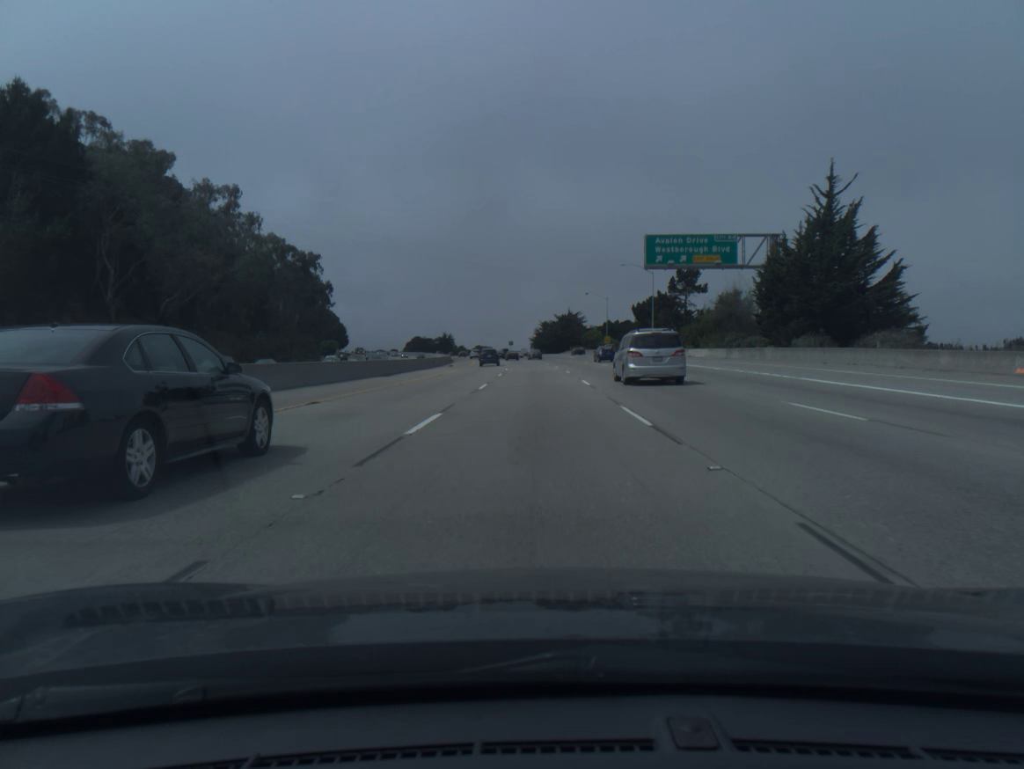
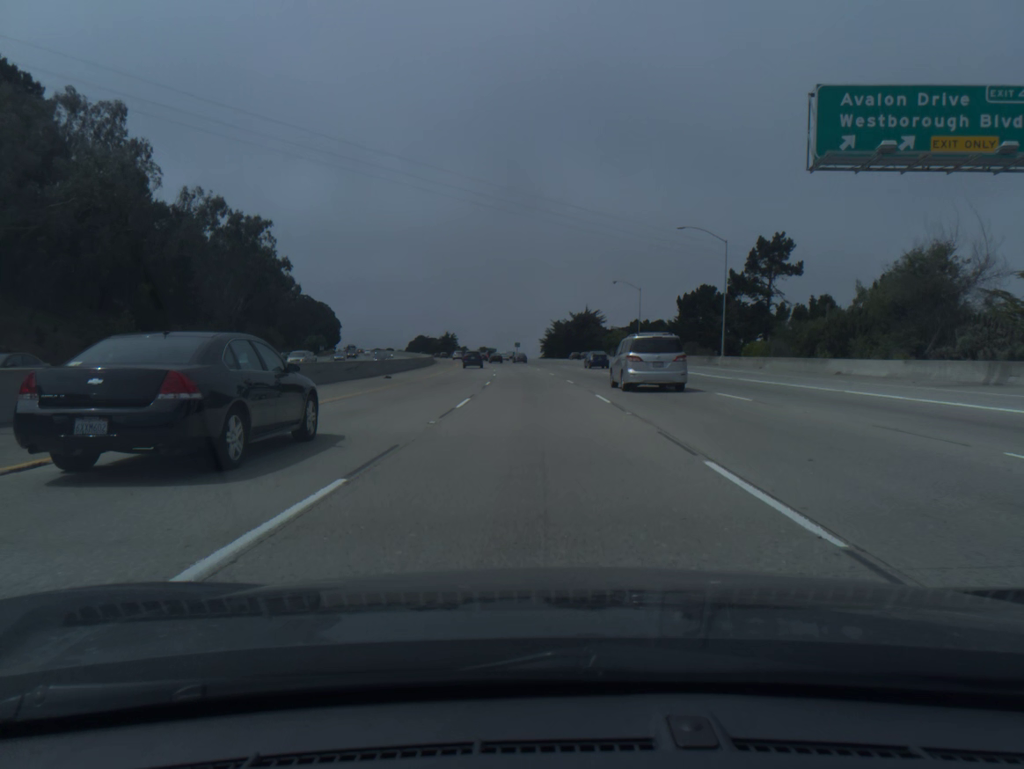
(-0.2, +36.8) m; -1°
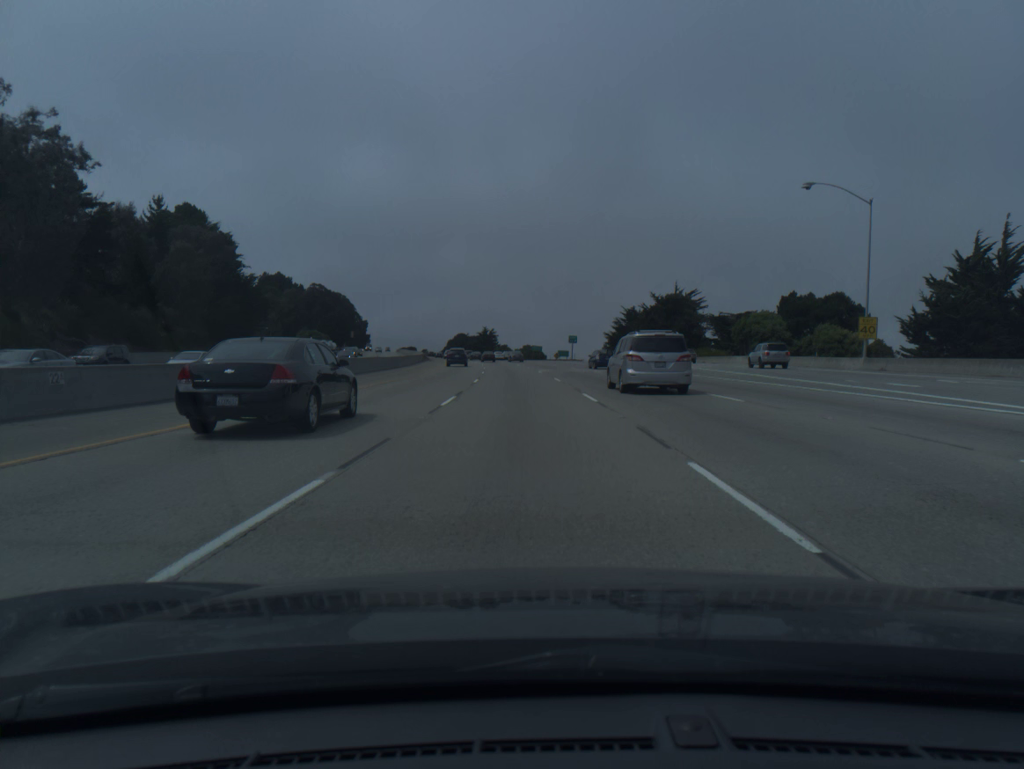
(-2.2, +73.2) m; -4°
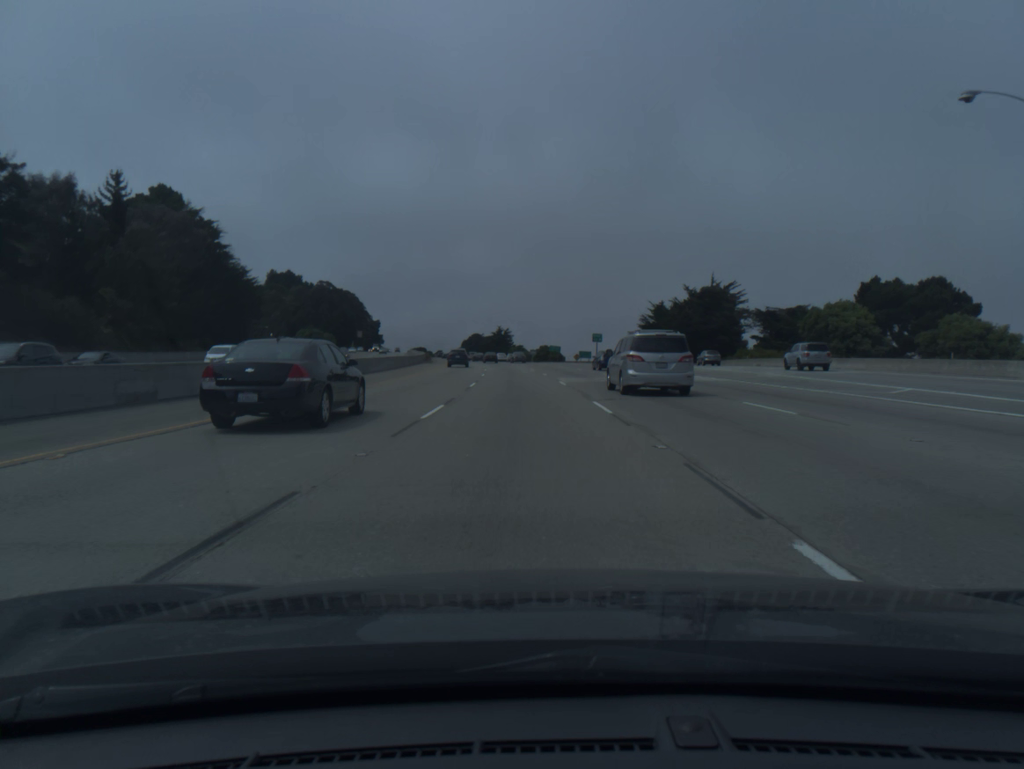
(-0.2, +18.2) m; -1°
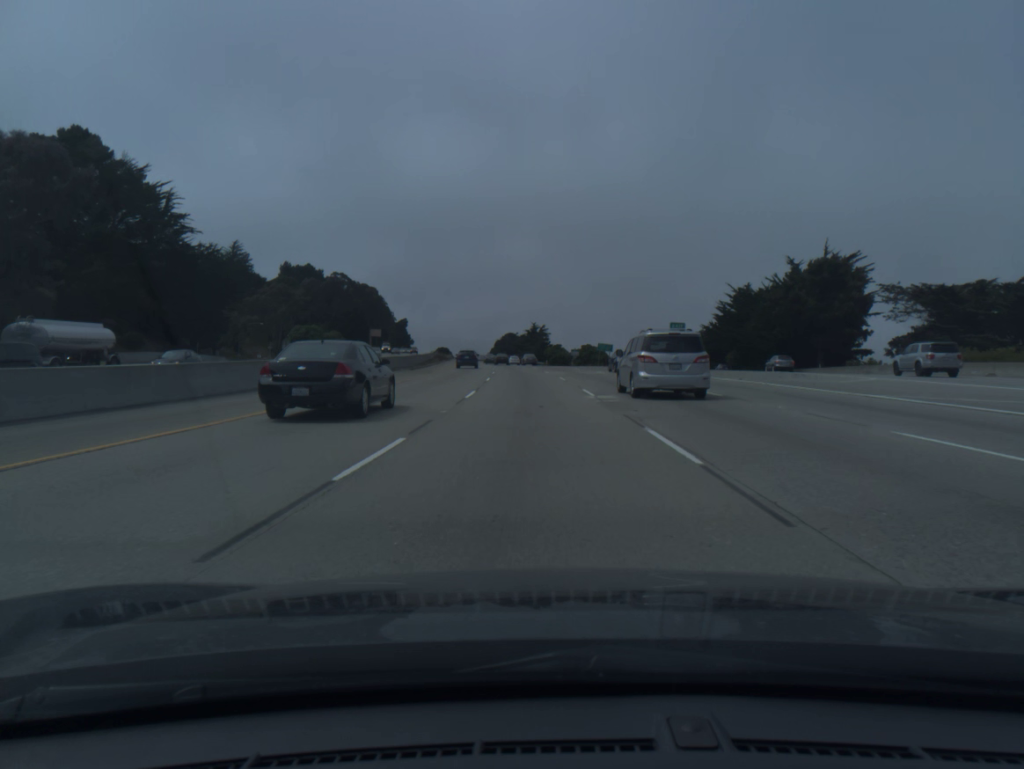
(-0.9, +36.4) m; -3°
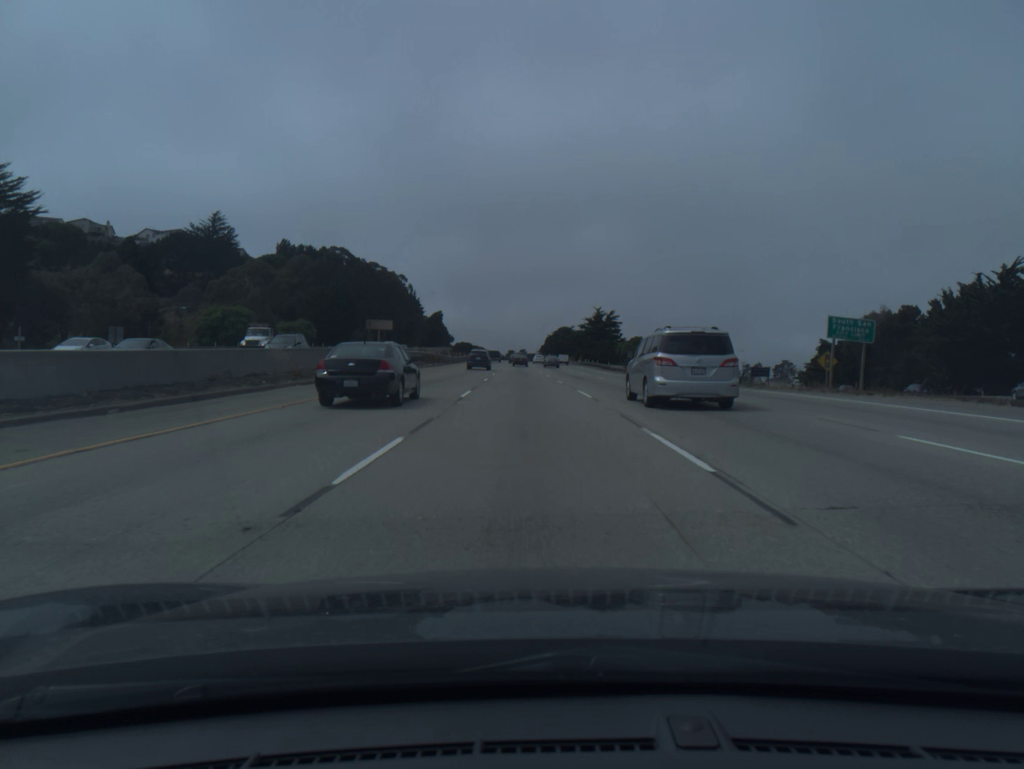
(-2.6, +72.9) m; -4°
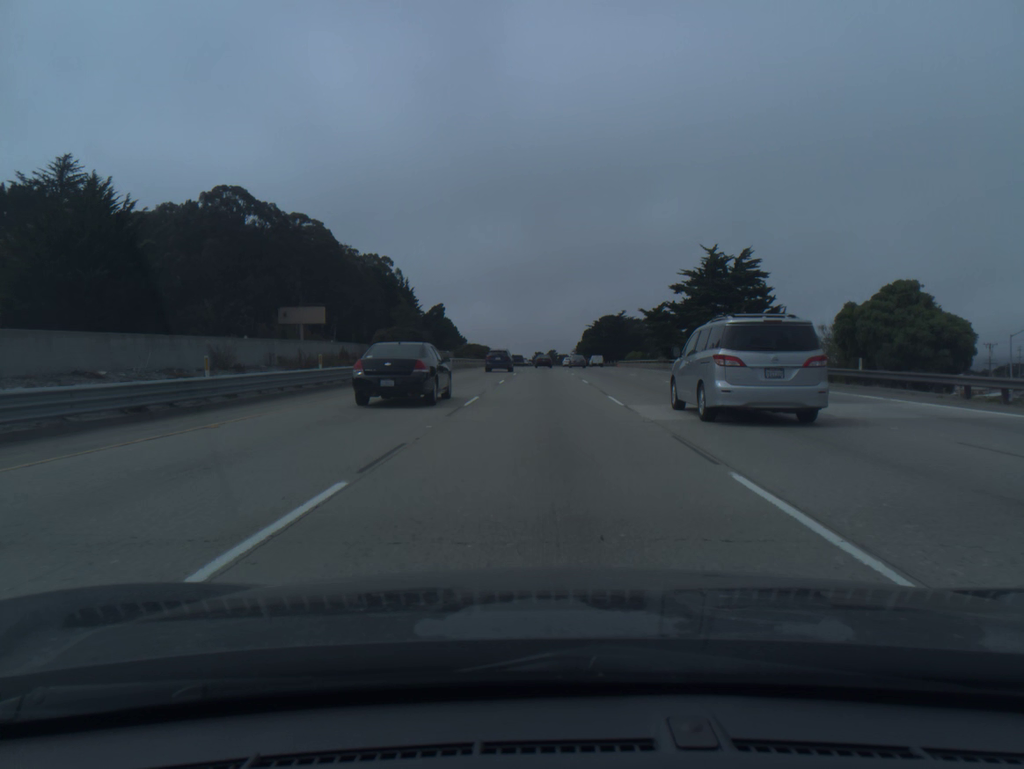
(-2.5, +91.7) m; -2°
